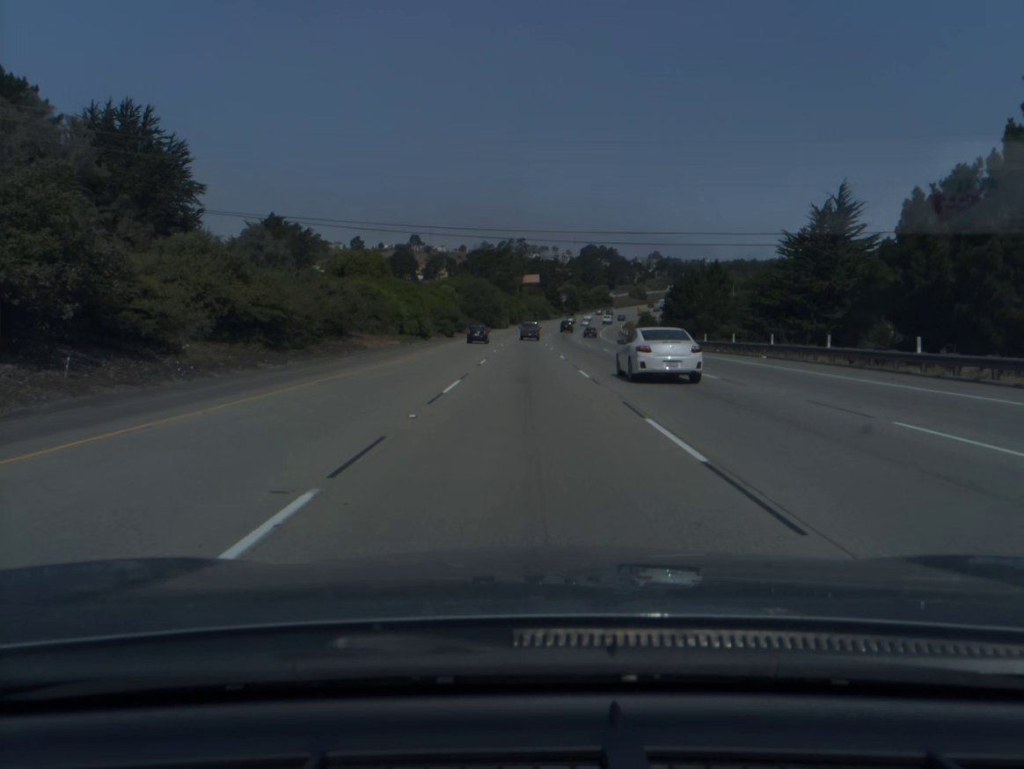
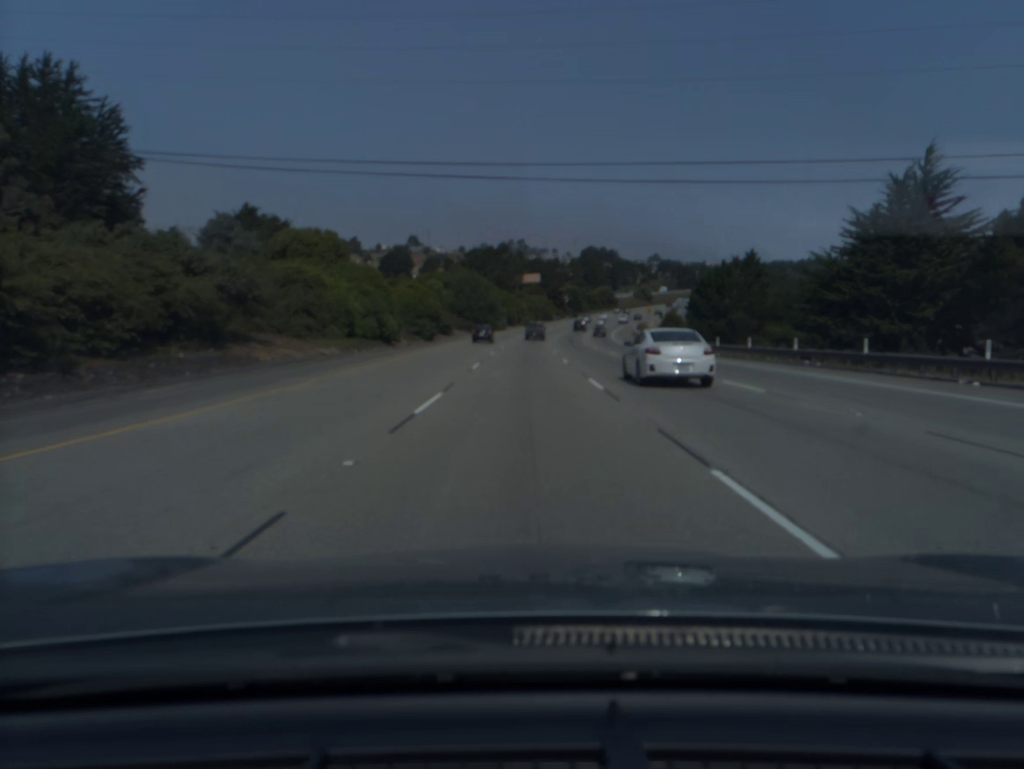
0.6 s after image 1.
(0.0, +19.1) m; 0°
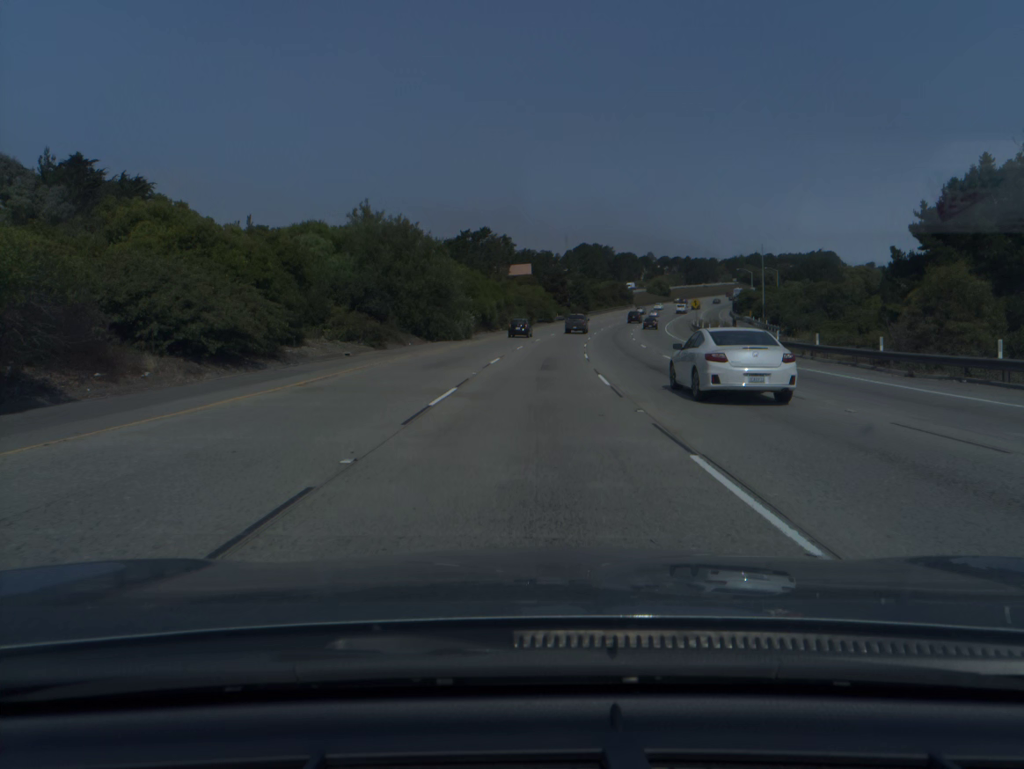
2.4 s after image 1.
(+0.1, +57.4) m; +1°
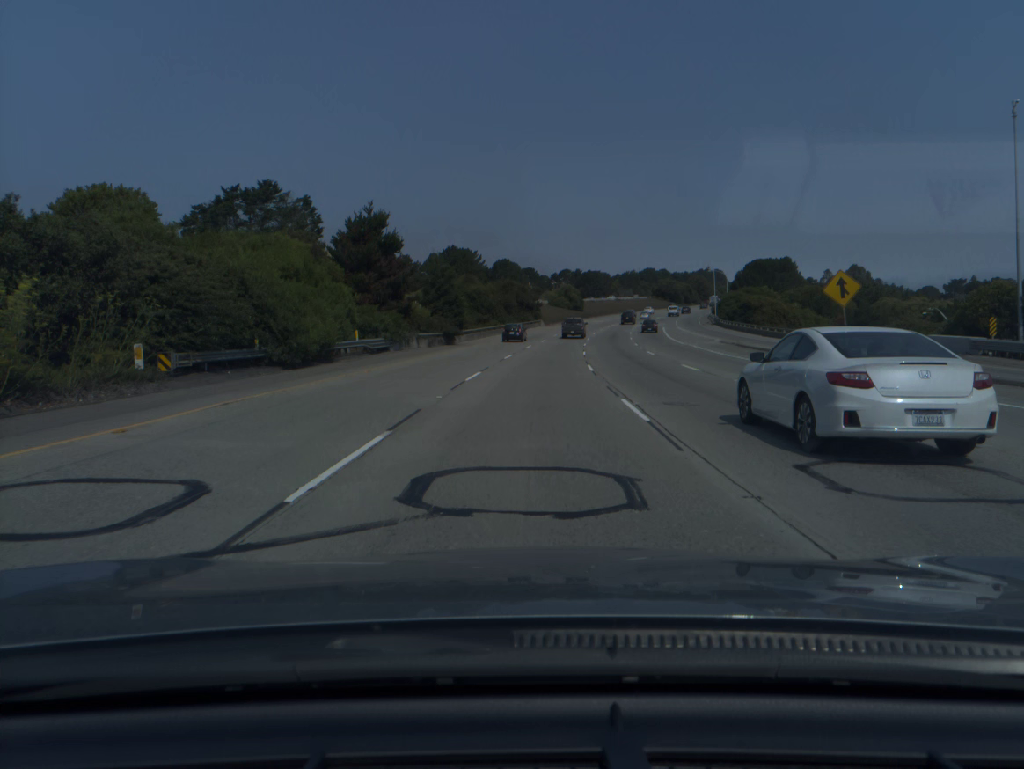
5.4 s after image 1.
(+7.2, +94.6) m; +9°
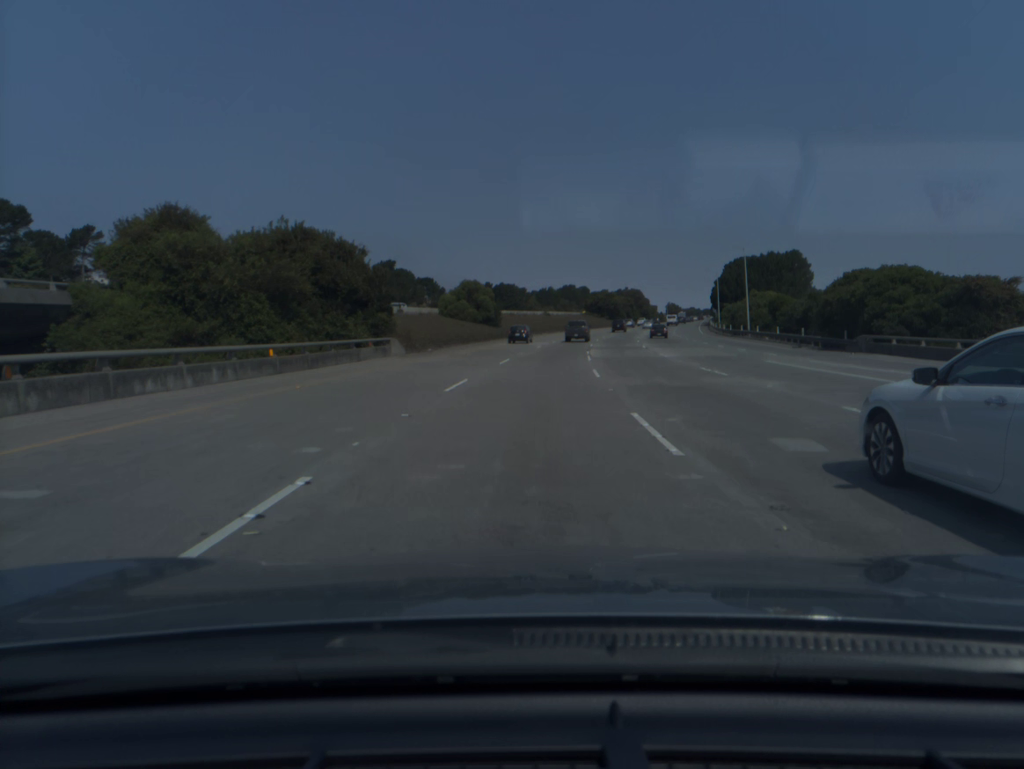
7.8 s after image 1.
(+4.5, +75.3) m; +7°
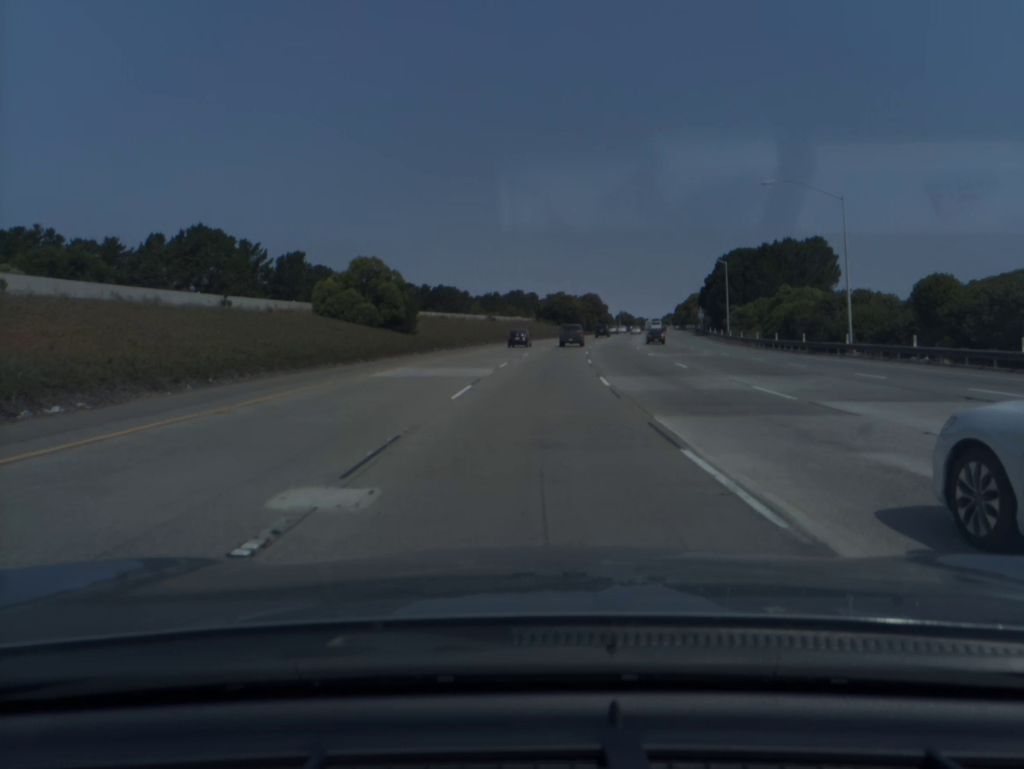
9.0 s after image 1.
(+1.1, +37.3) m; +4°
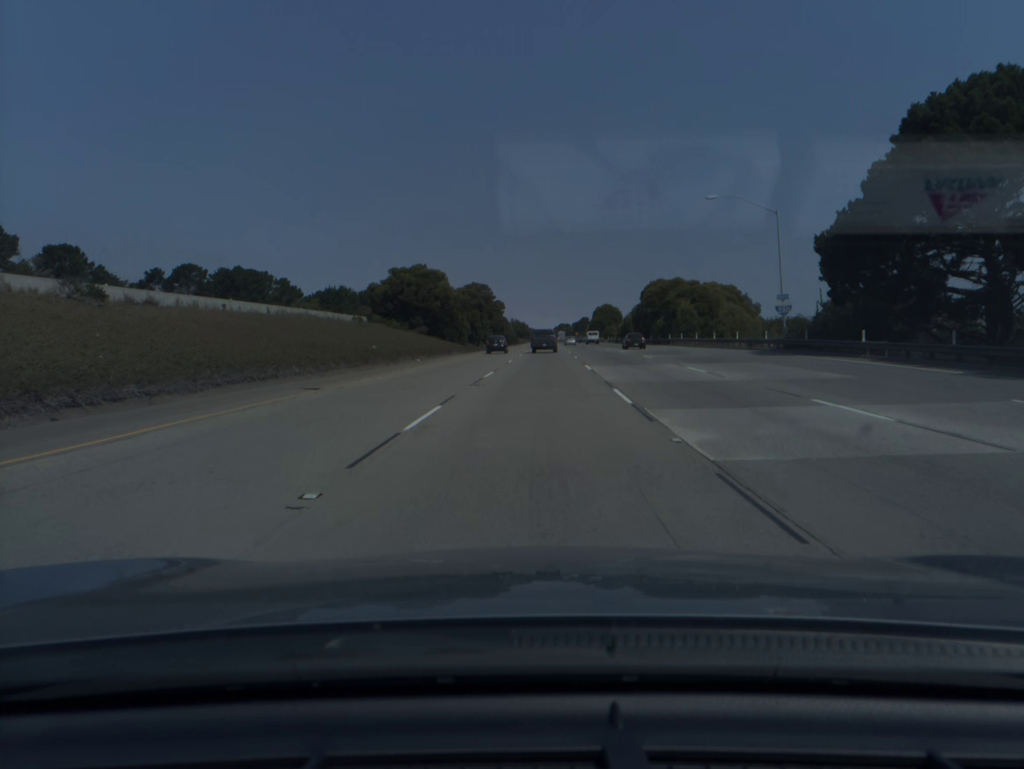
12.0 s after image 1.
(+7.2, +92.3) m; +8°
